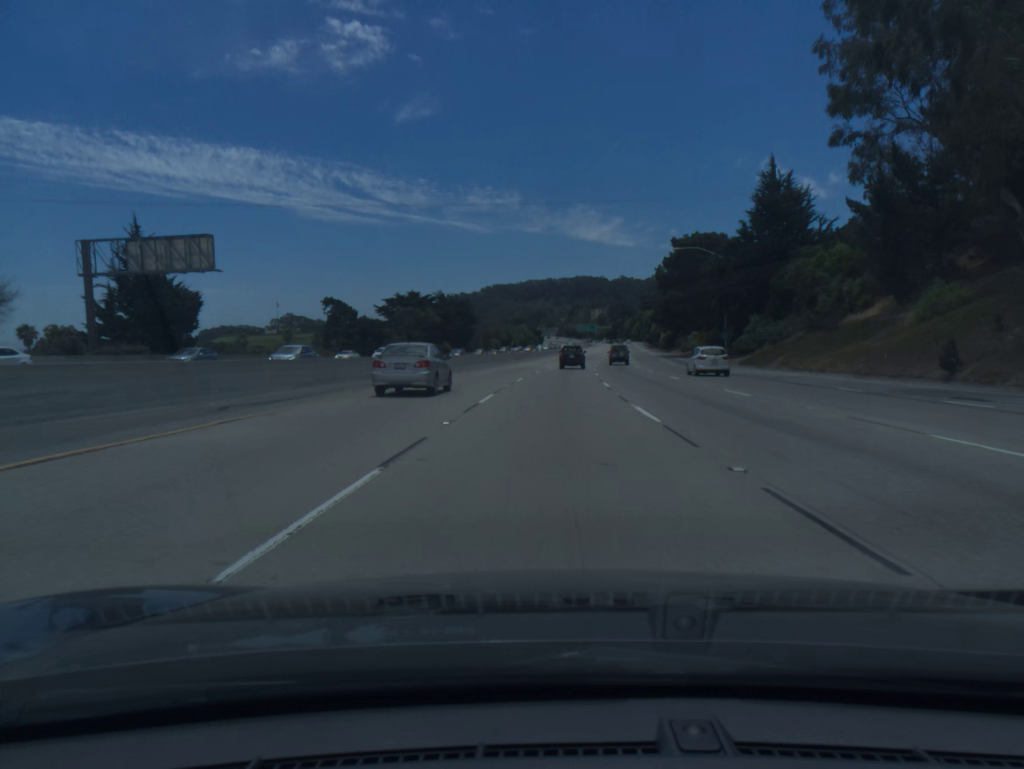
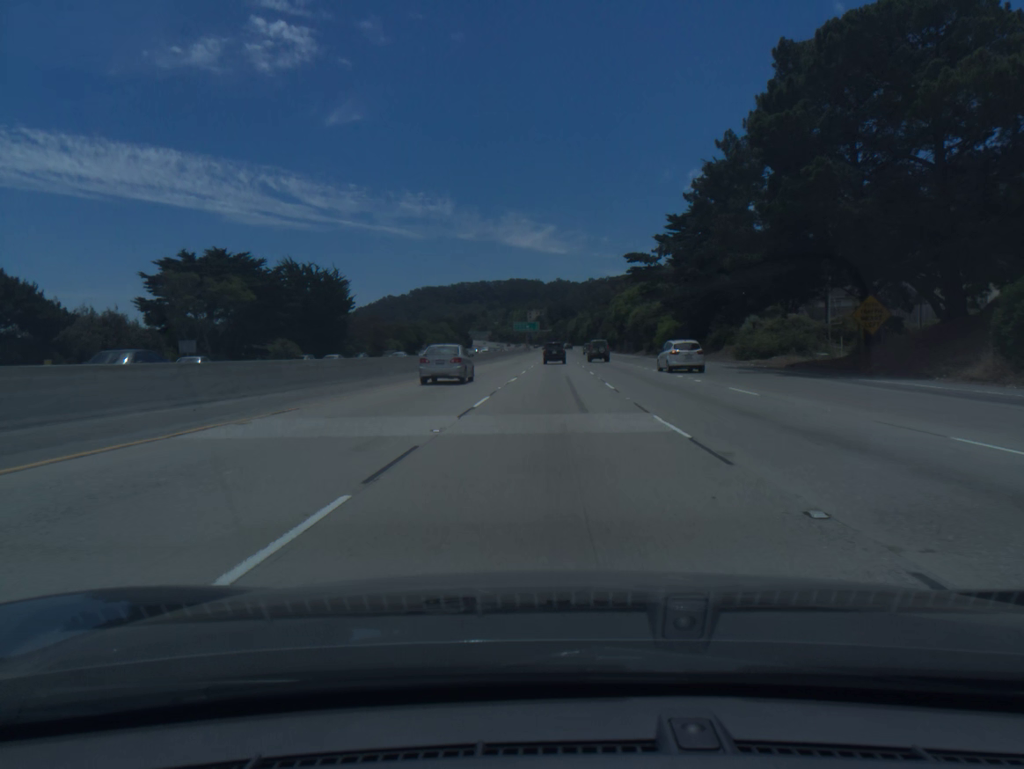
(+3.1, +74.0) m; +5°
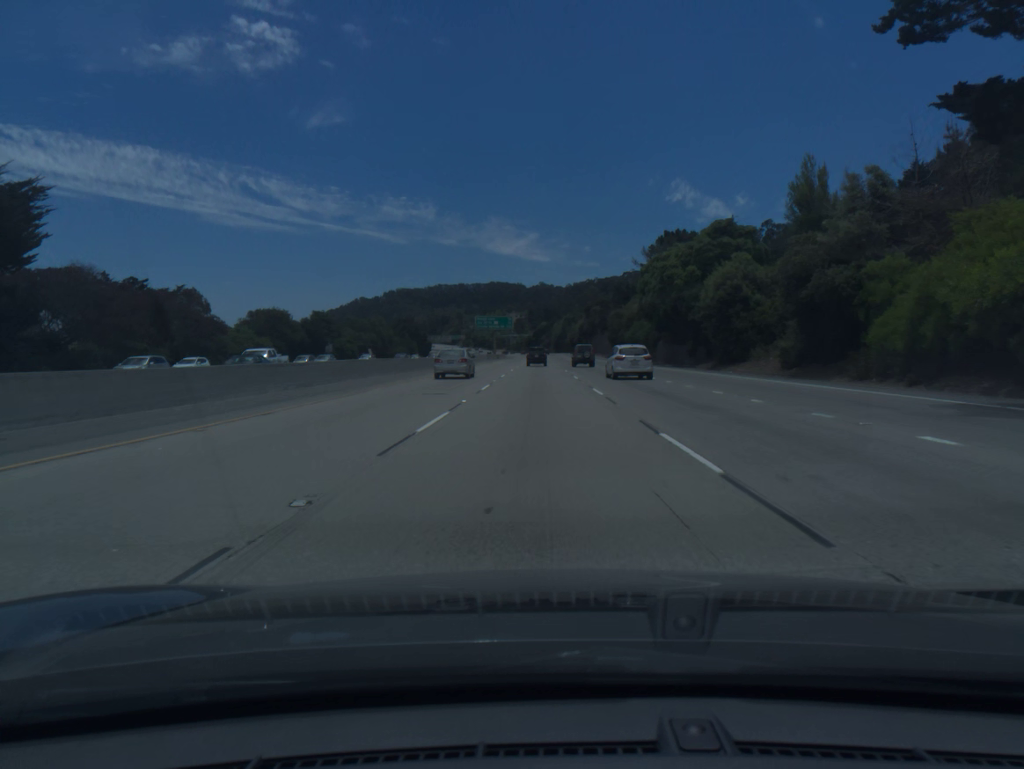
(+1.6, +73.9) m; +1°
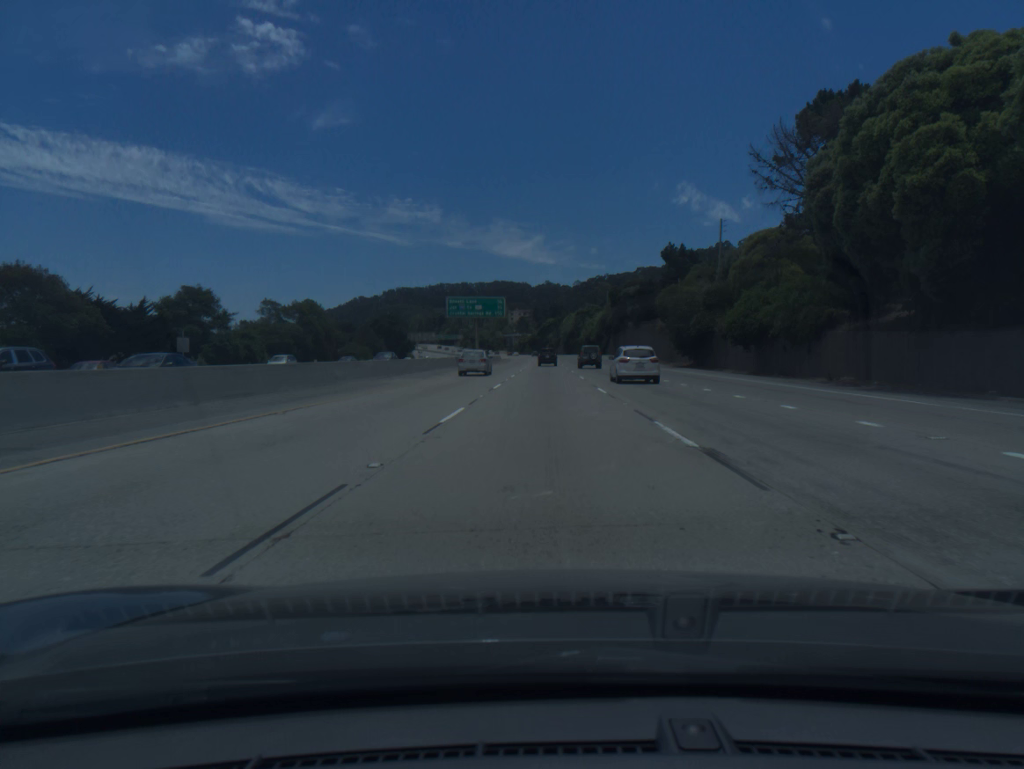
(-0.3, +55.4) m; 0°
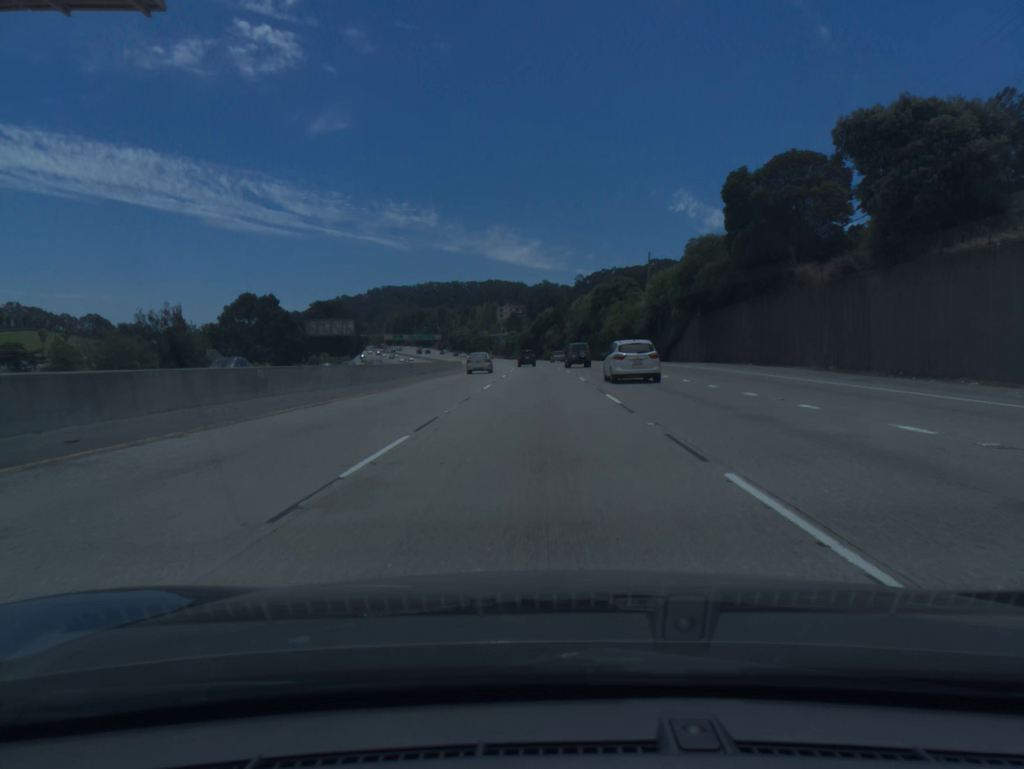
(+0.6, +91.8) m; 0°
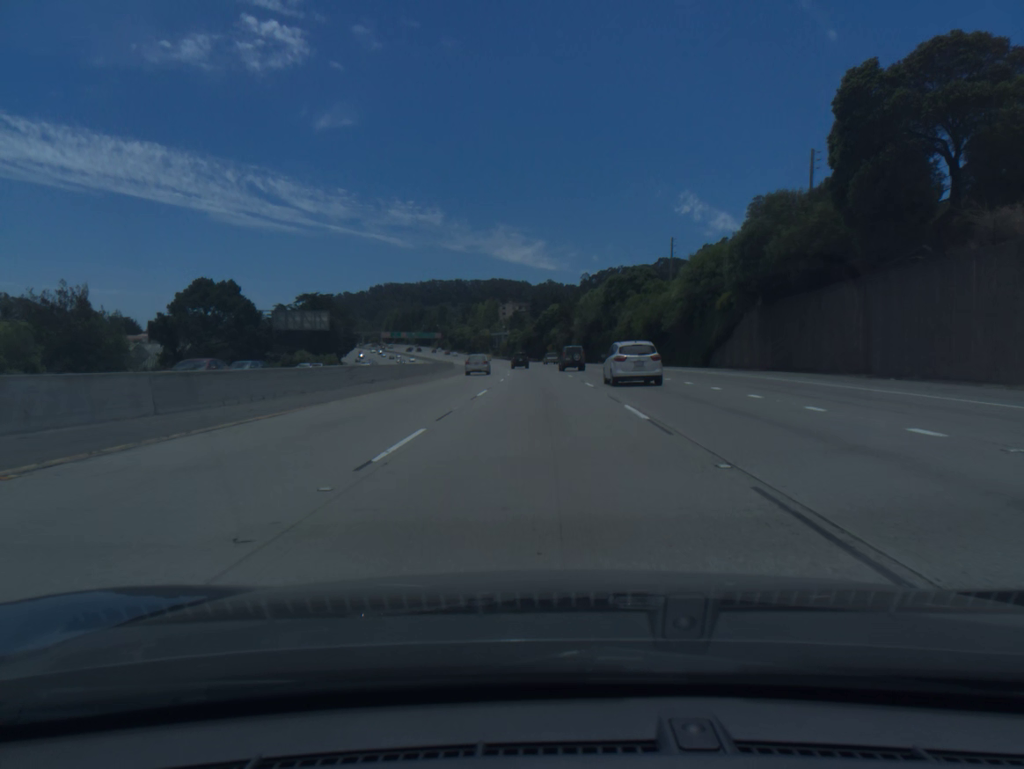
(0.0, +18.3) m; 0°
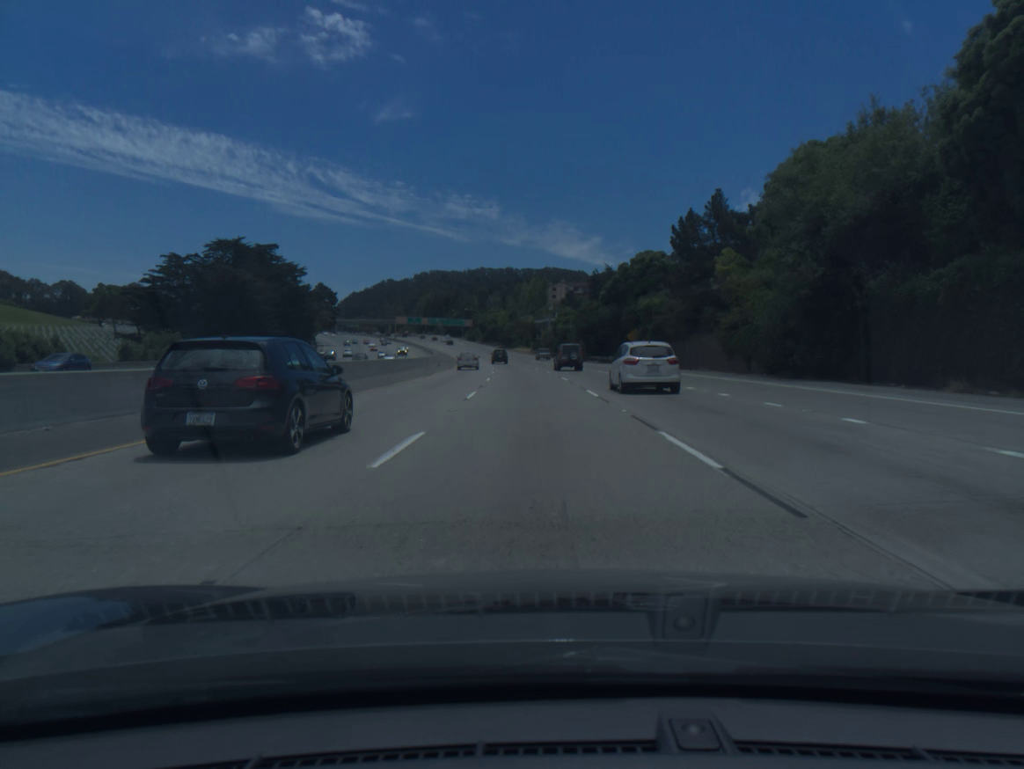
(-2.4, +91.3) m; -4°
